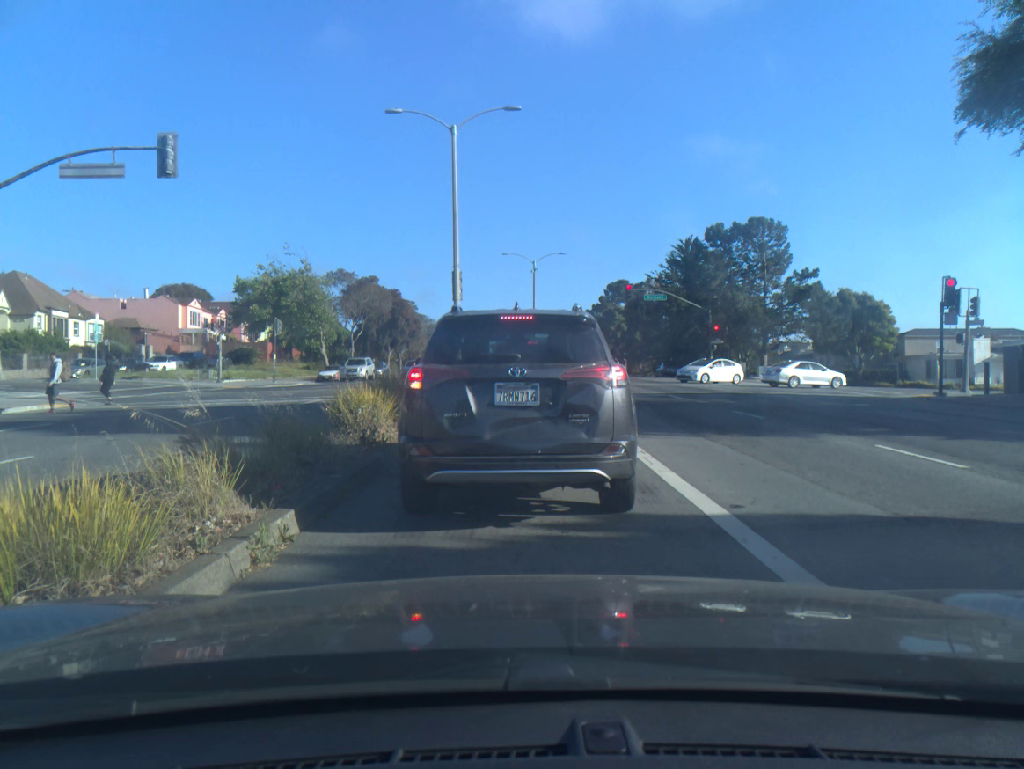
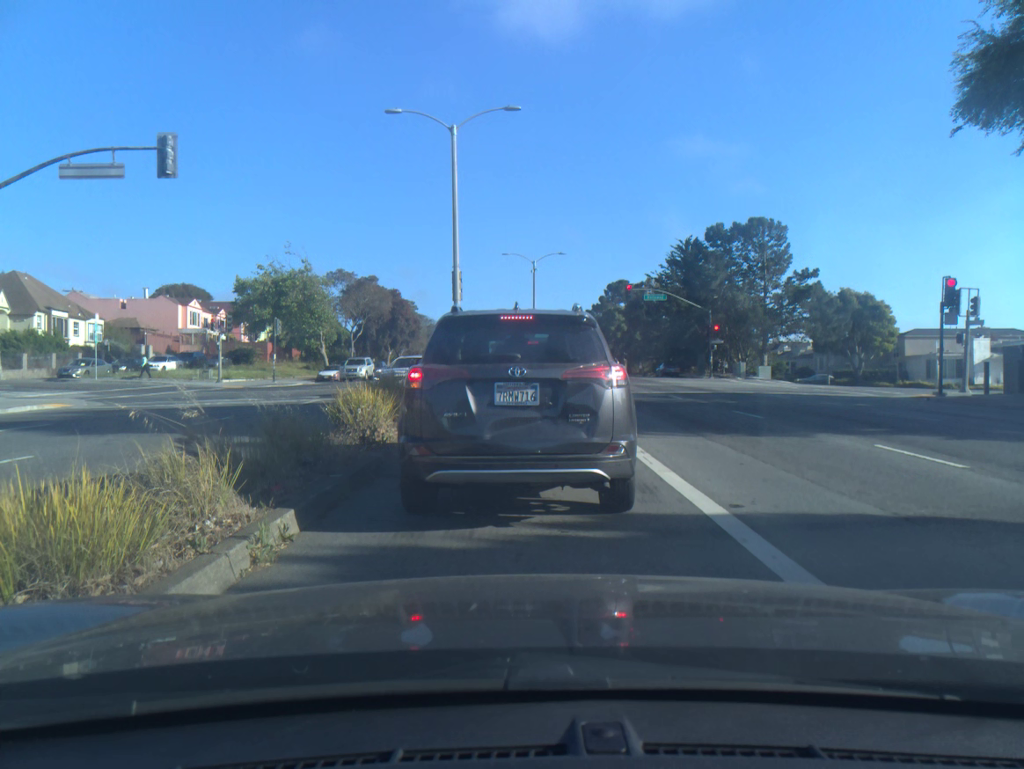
(0.0, 0.0) m; 0°
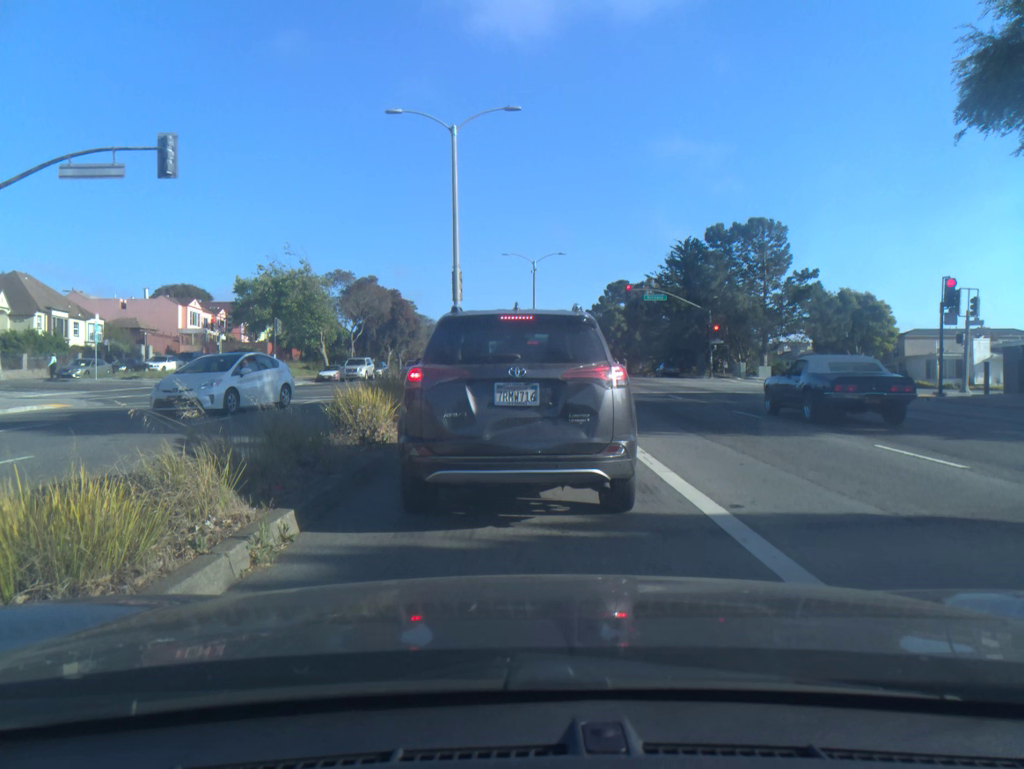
(0.0, 0.0) m; 0°
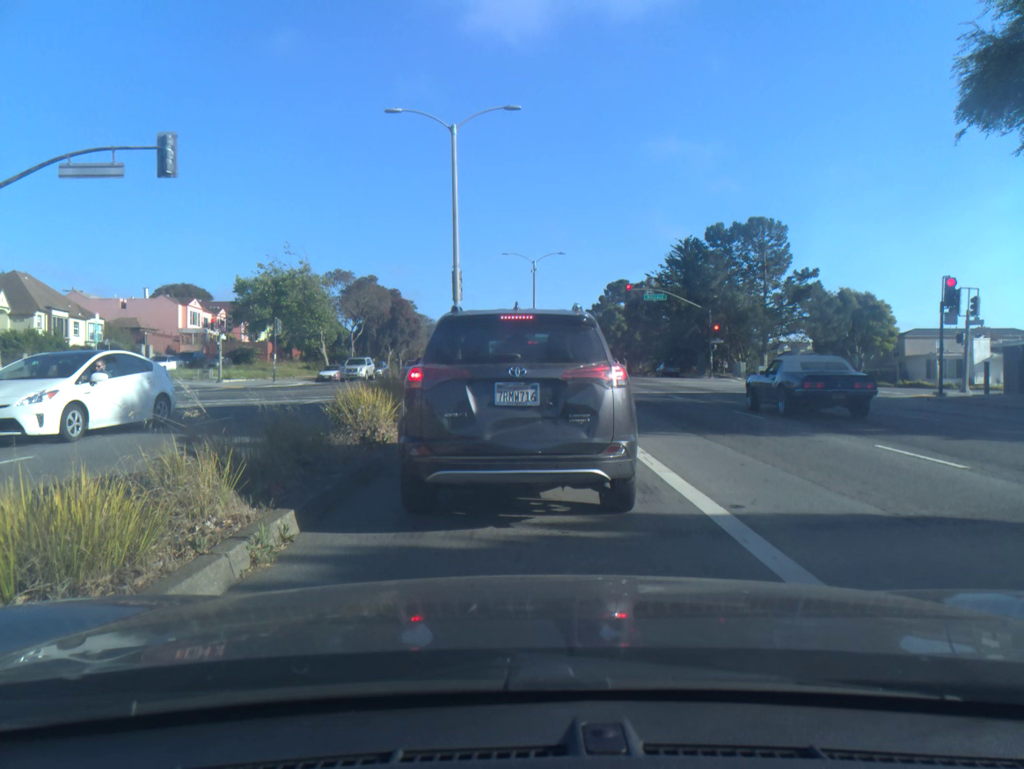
(0.0, 0.0) m; 0°
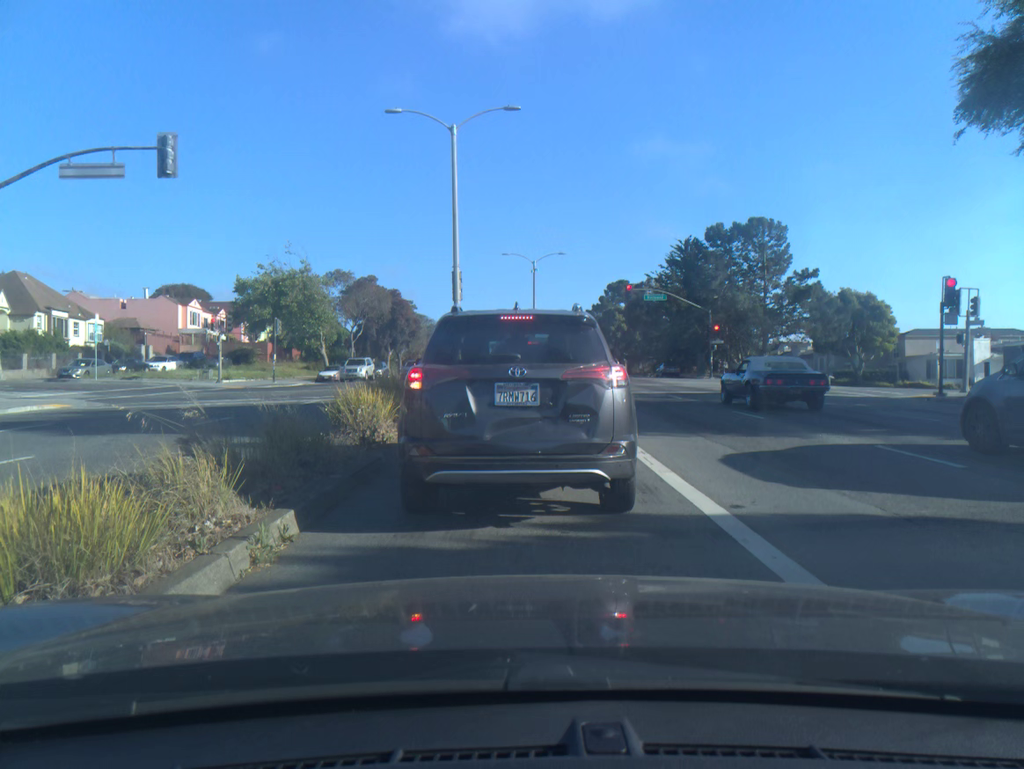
(0.0, 0.0) m; 0°
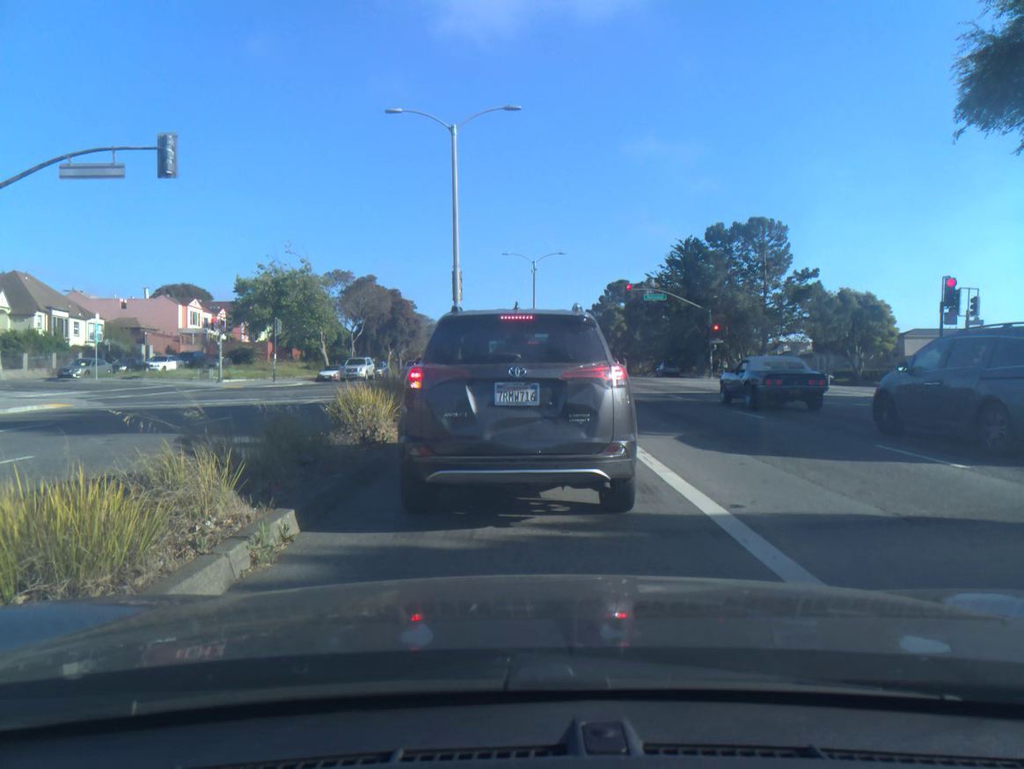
(0.0, 0.0) m; 0°
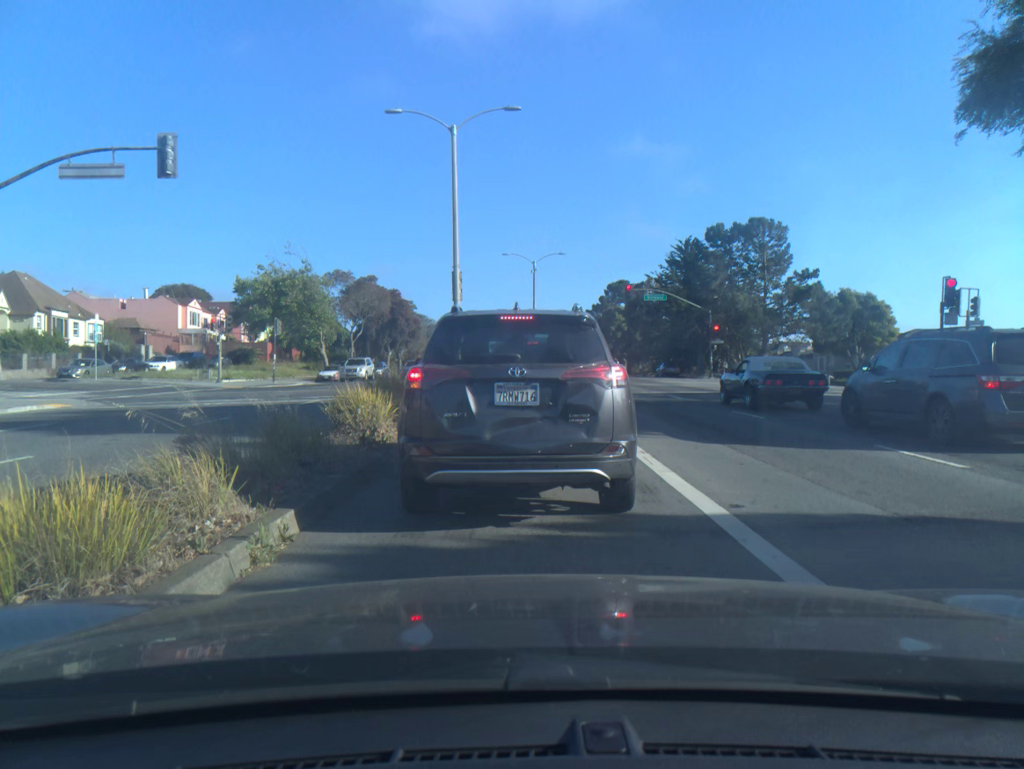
(0.0, 0.0) m; 0°
